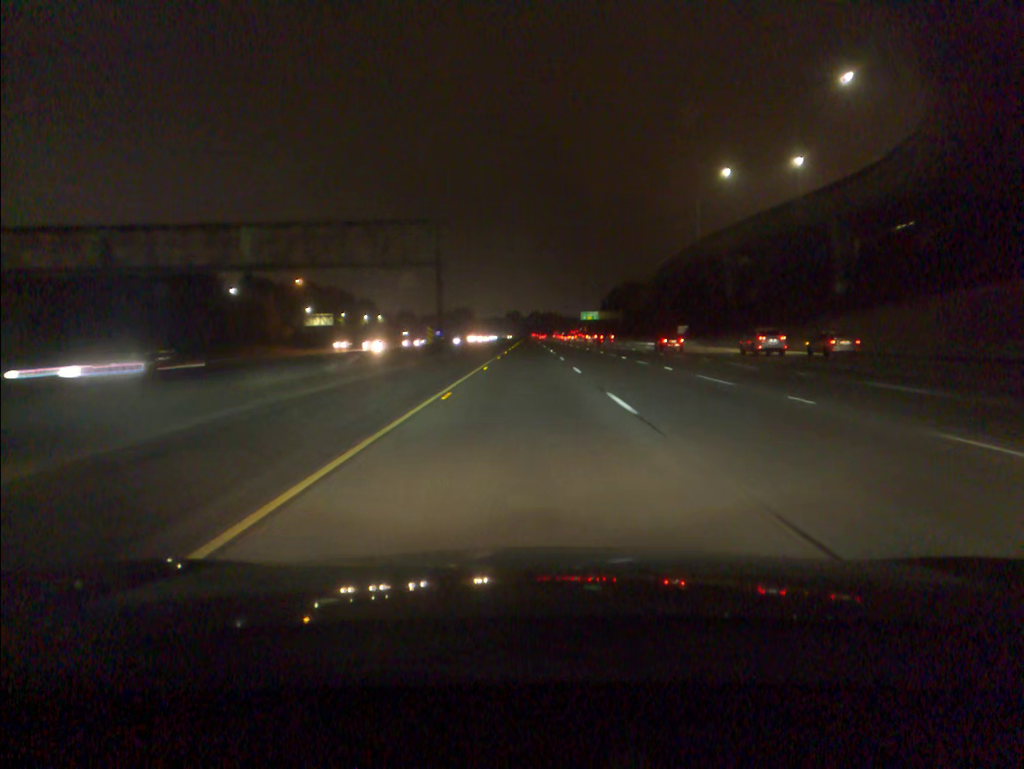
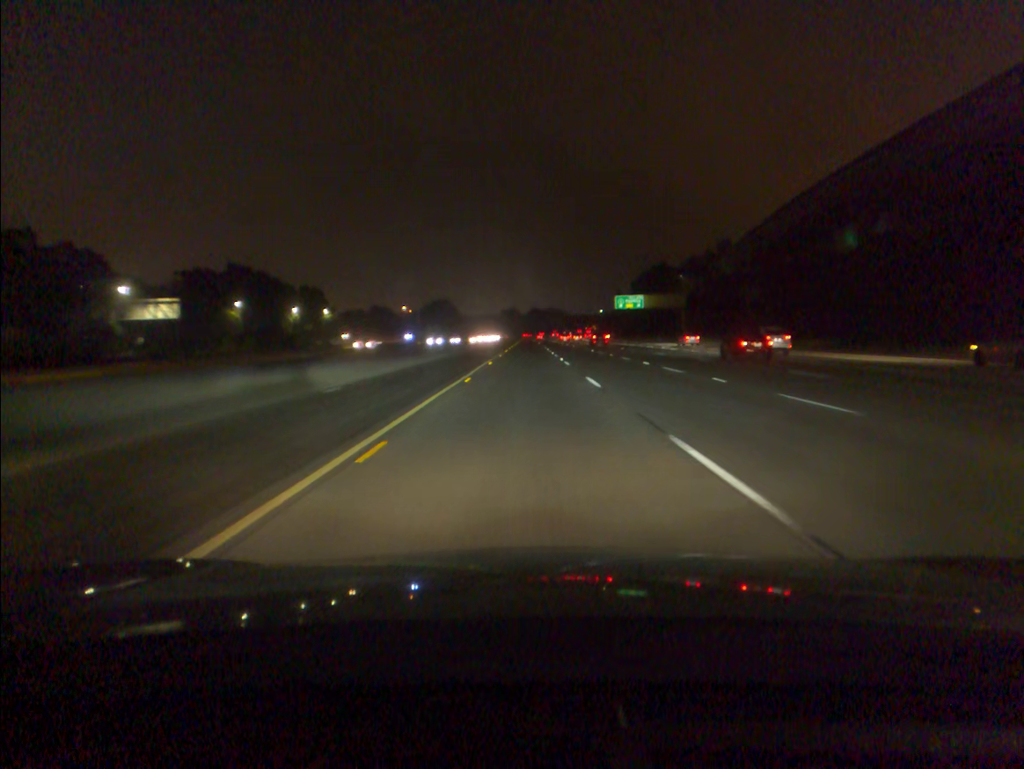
(+0.2, +95.4) m; 0°
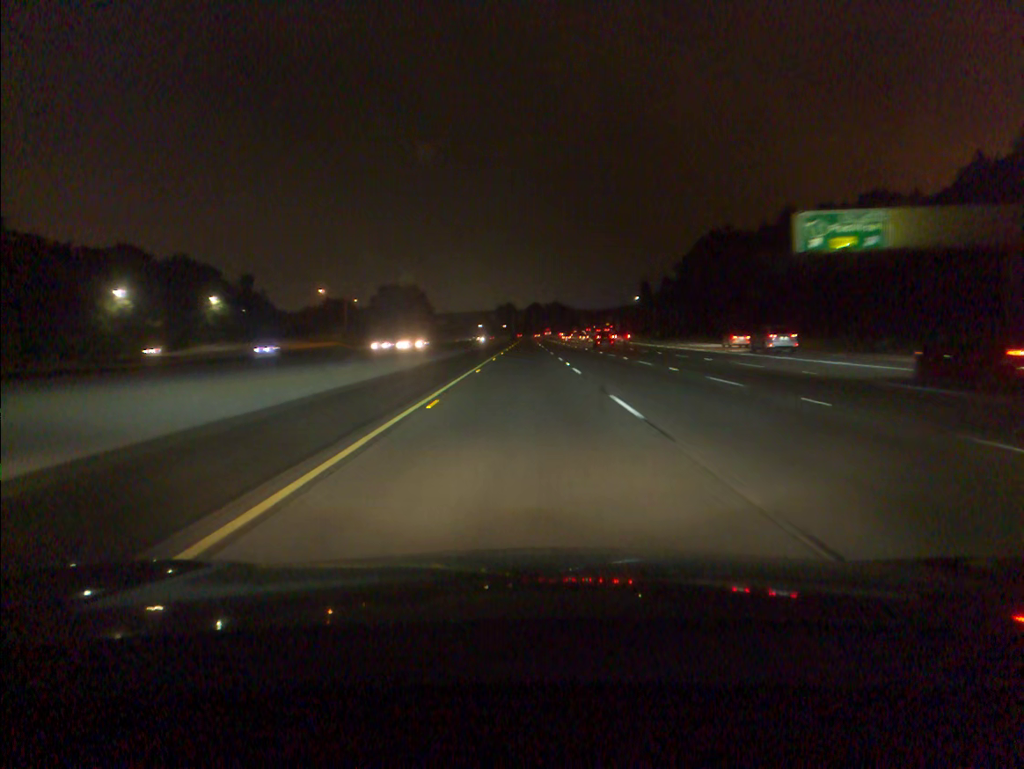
(+0.2, +95.3) m; 0°
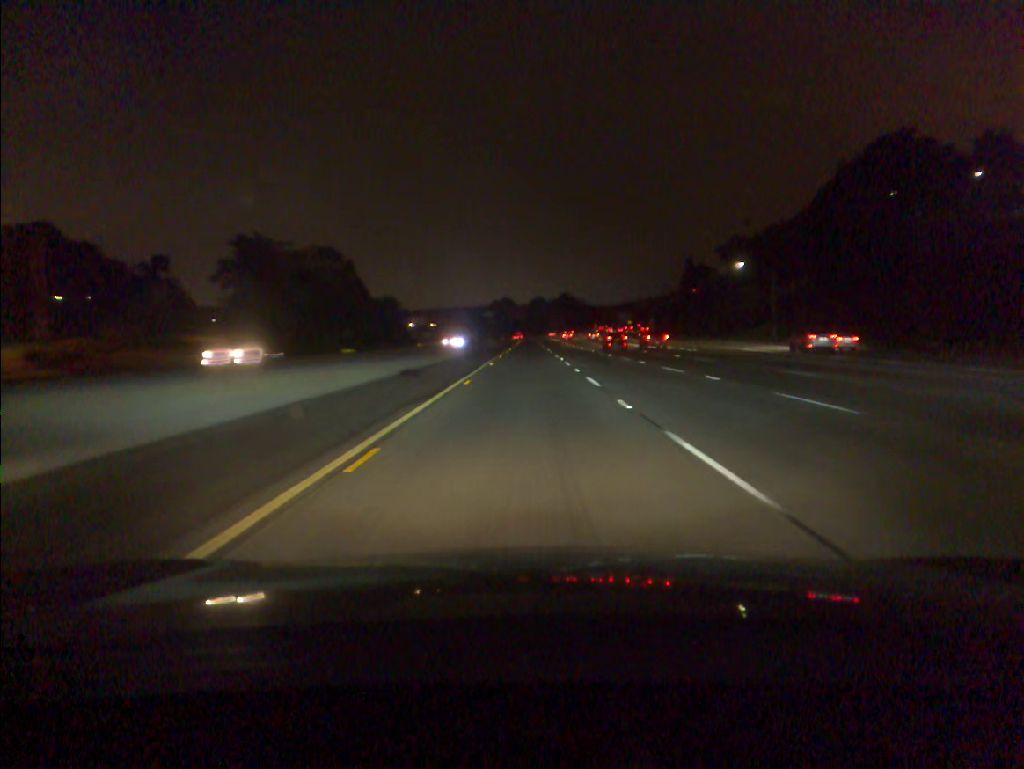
(-0.1, +94.4) m; 0°
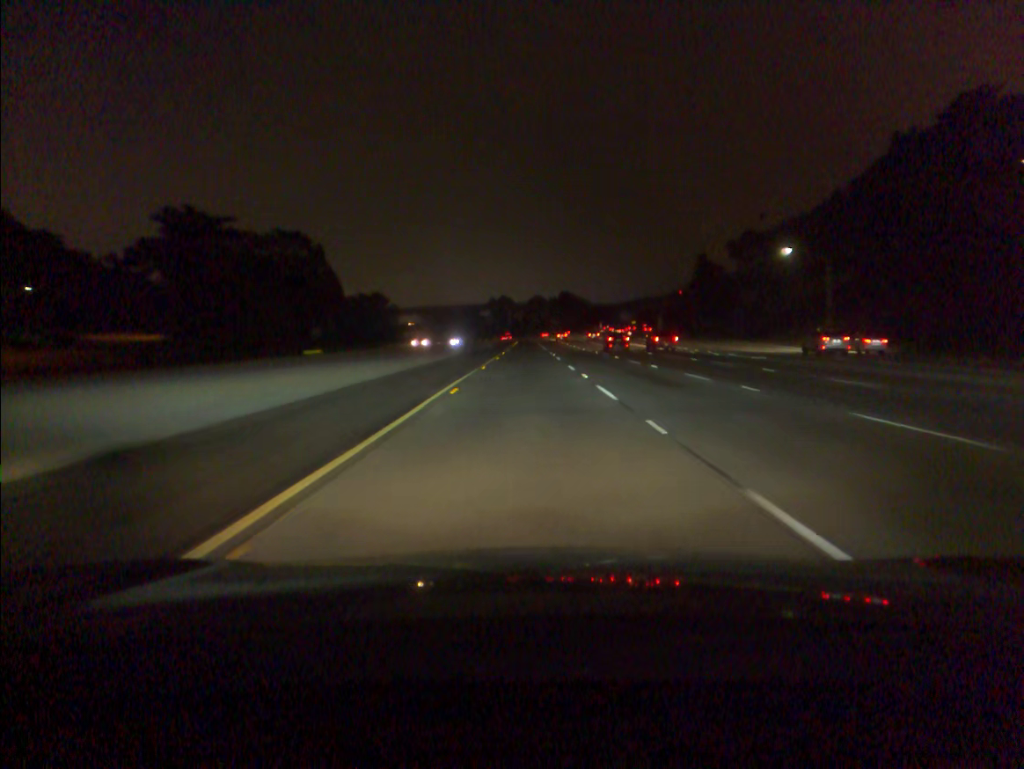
(0.0, +18.9) m; 0°
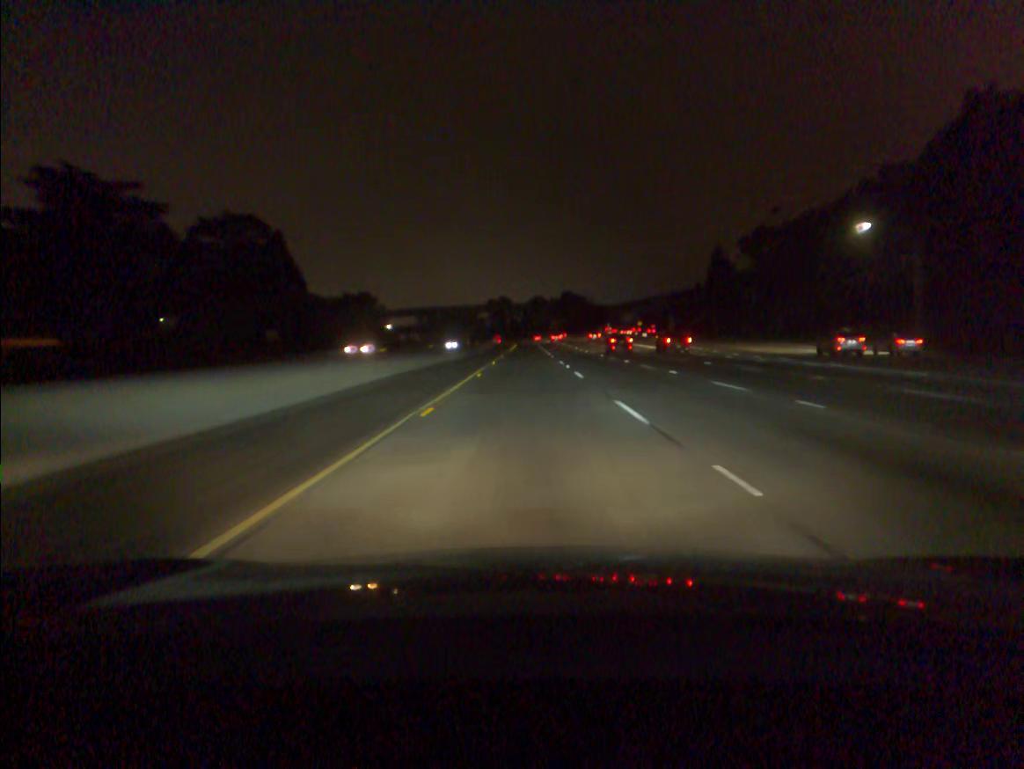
(0.0, +18.9) m; 0°
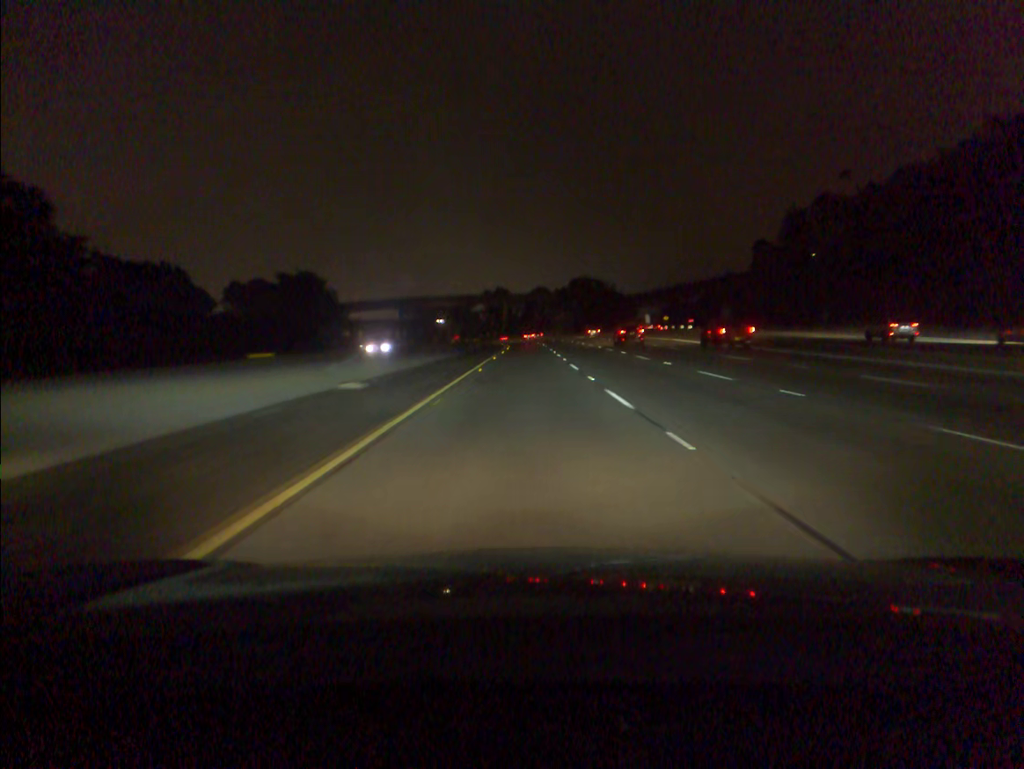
(0.0, +56.7) m; 0°
